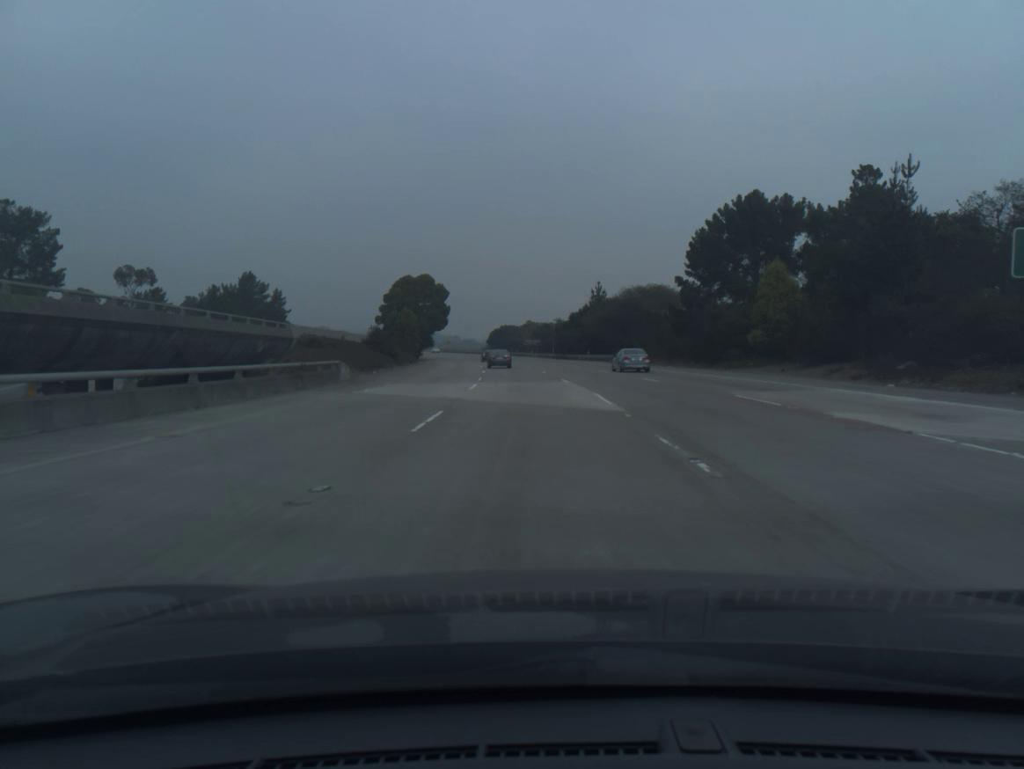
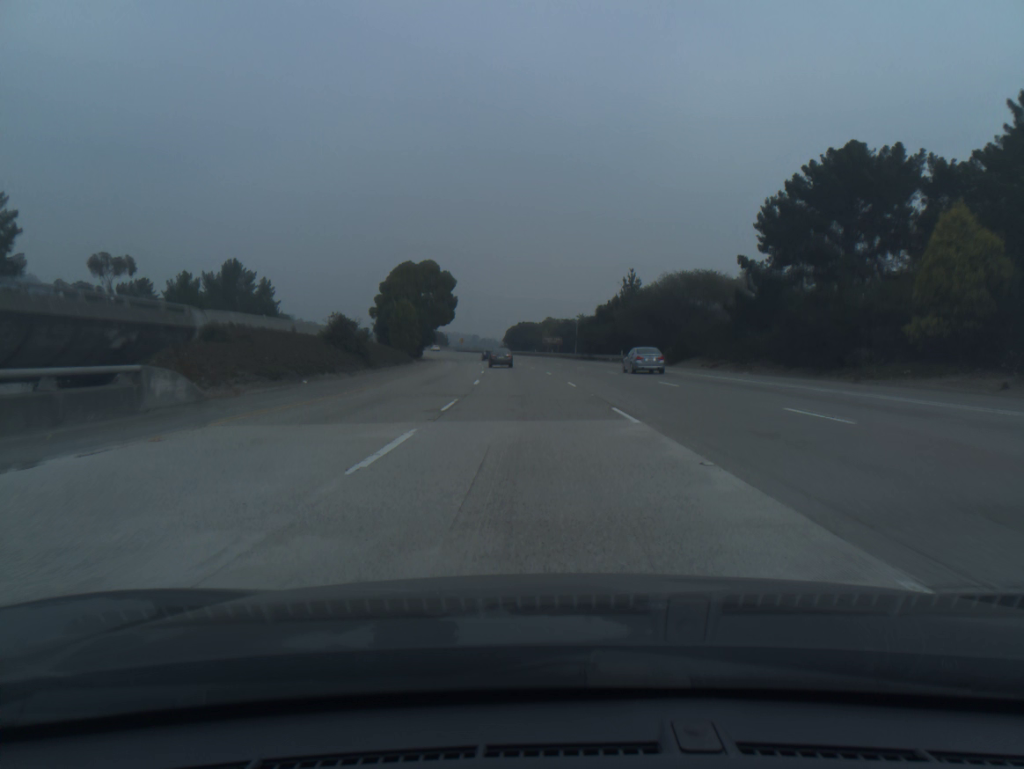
(-0.2, +18.2) m; -2°
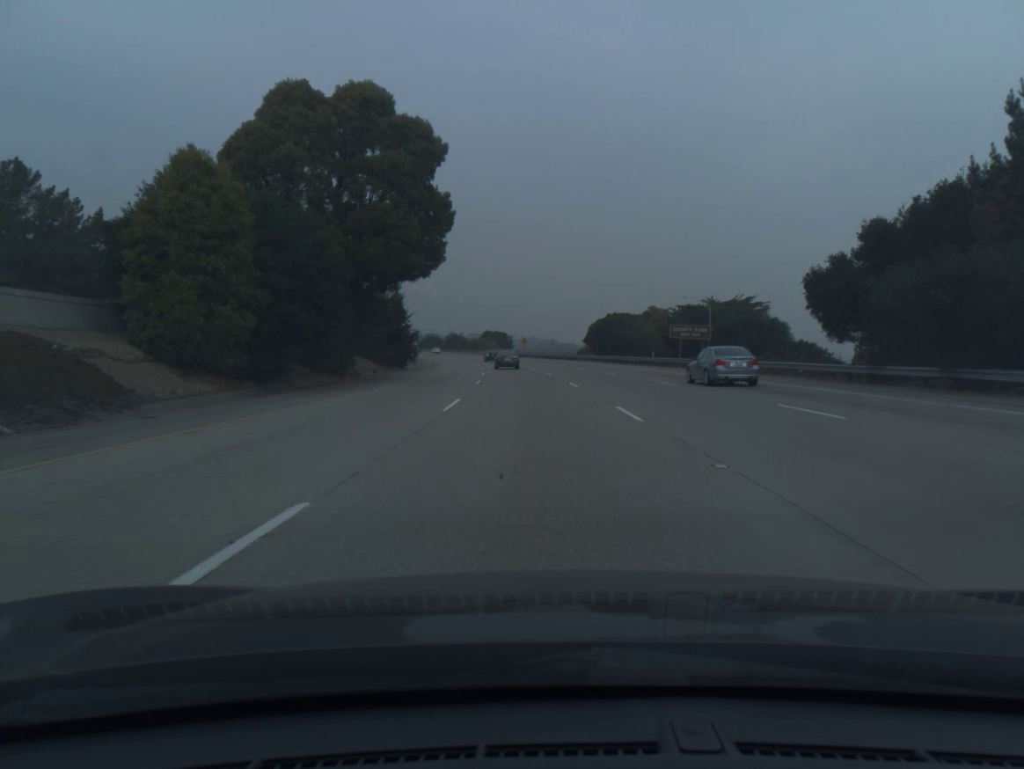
(-3.6, +72.4) m; -6°
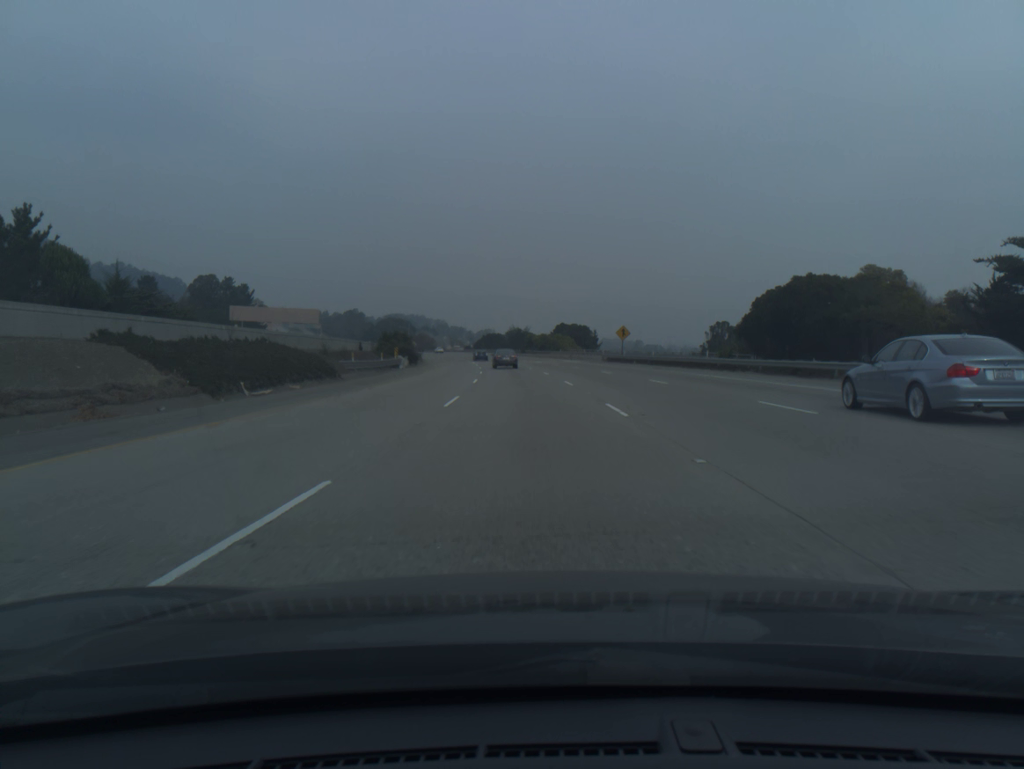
(-3.6, +72.1) m; -6°
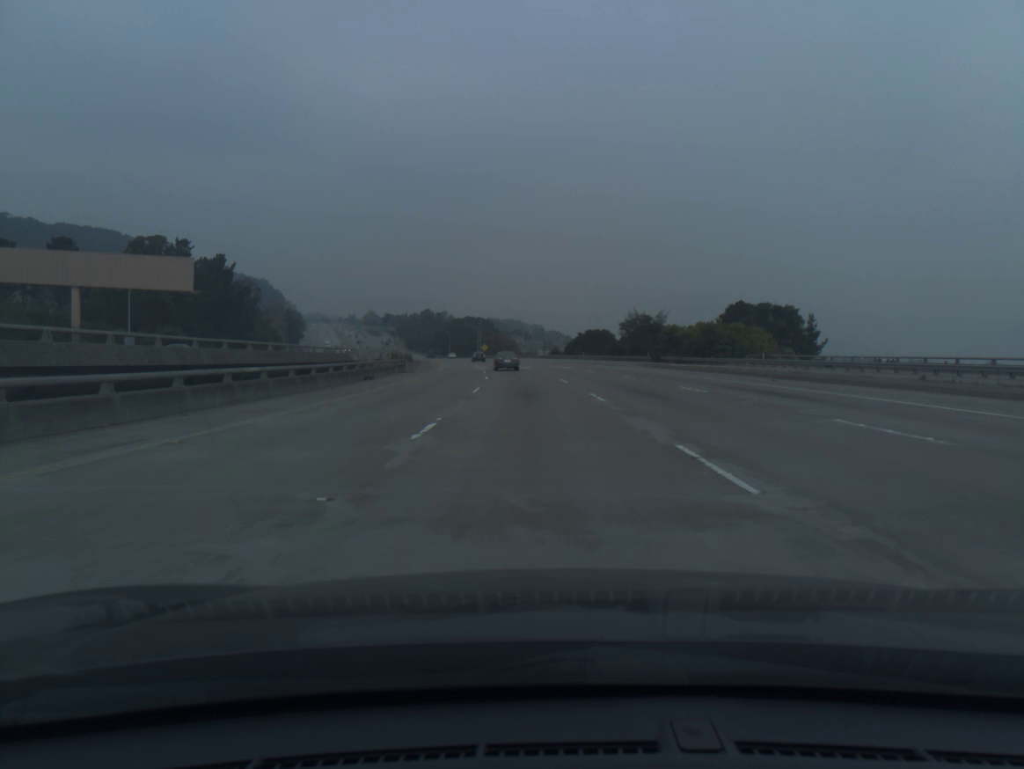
(-5.8, +89.6) m; -7°
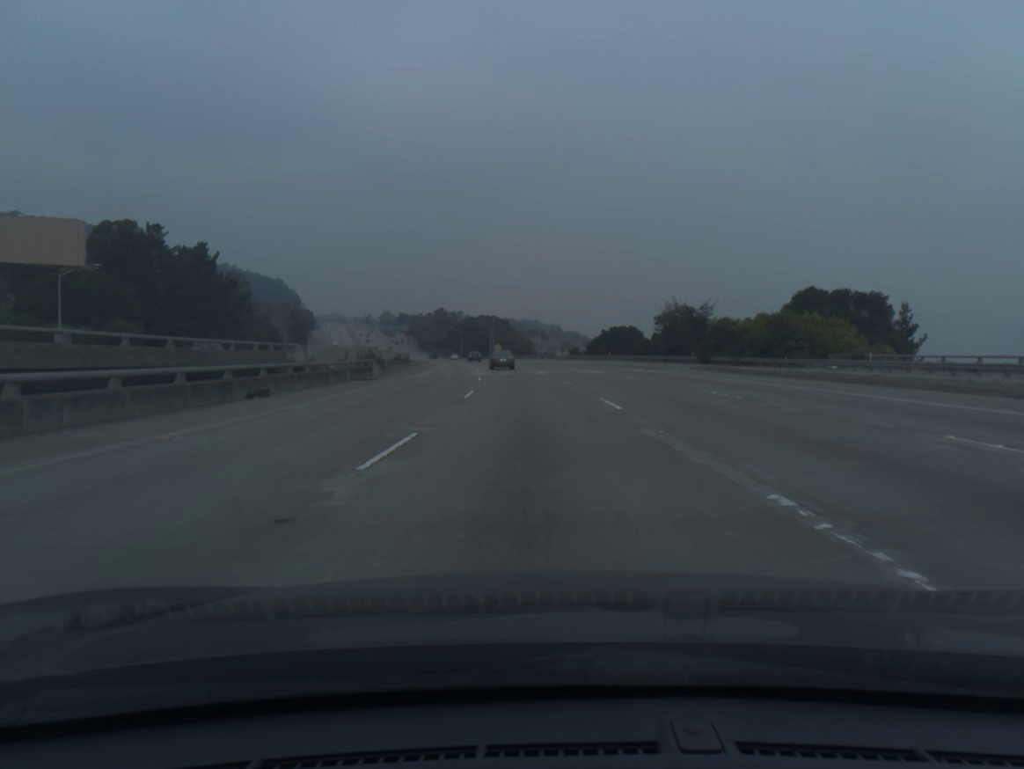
(-0.2, +18.0) m; -1°
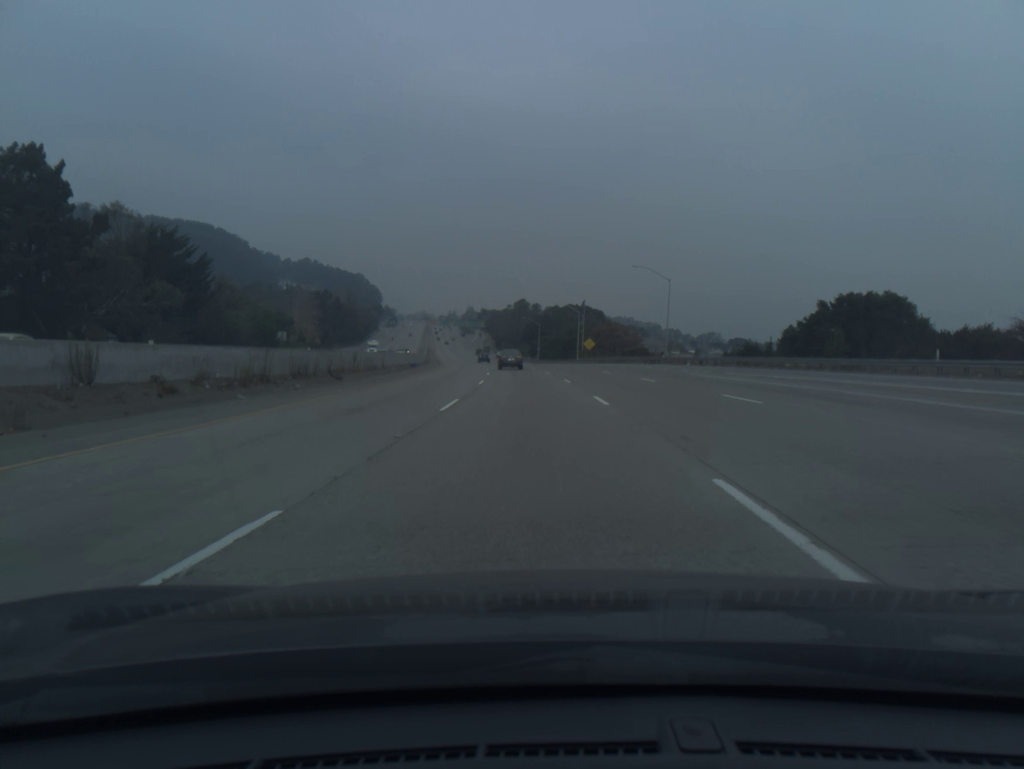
(-3.8, +71.4) m; -7°
